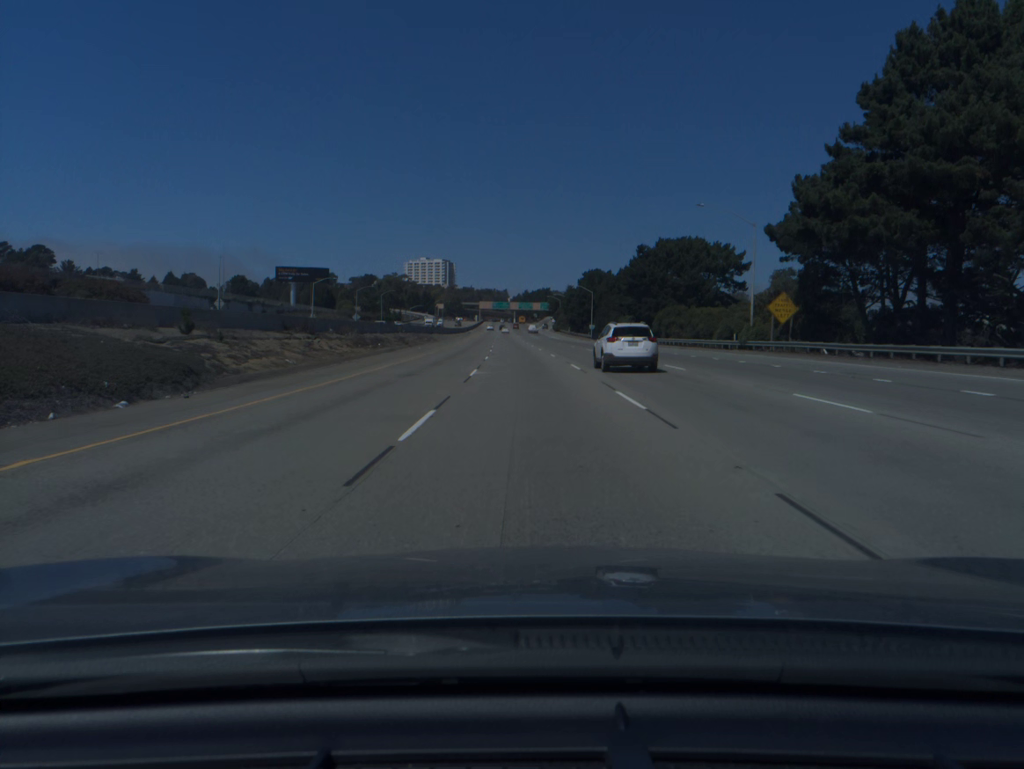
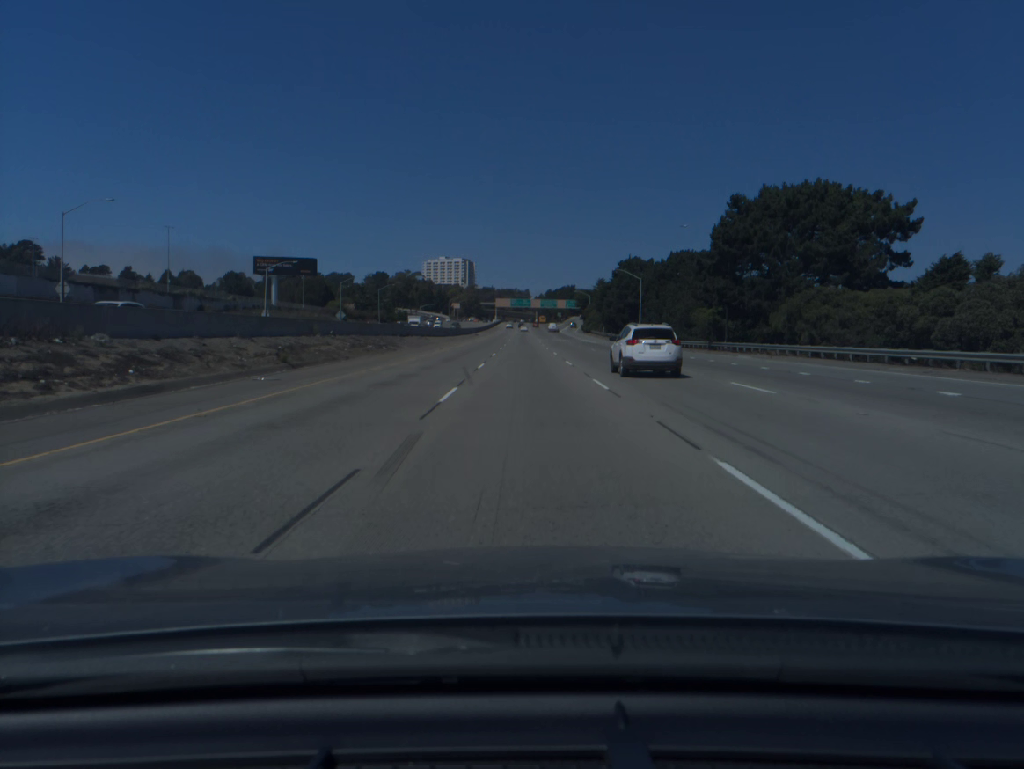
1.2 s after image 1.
(-0.6, +38.9) m; -2°
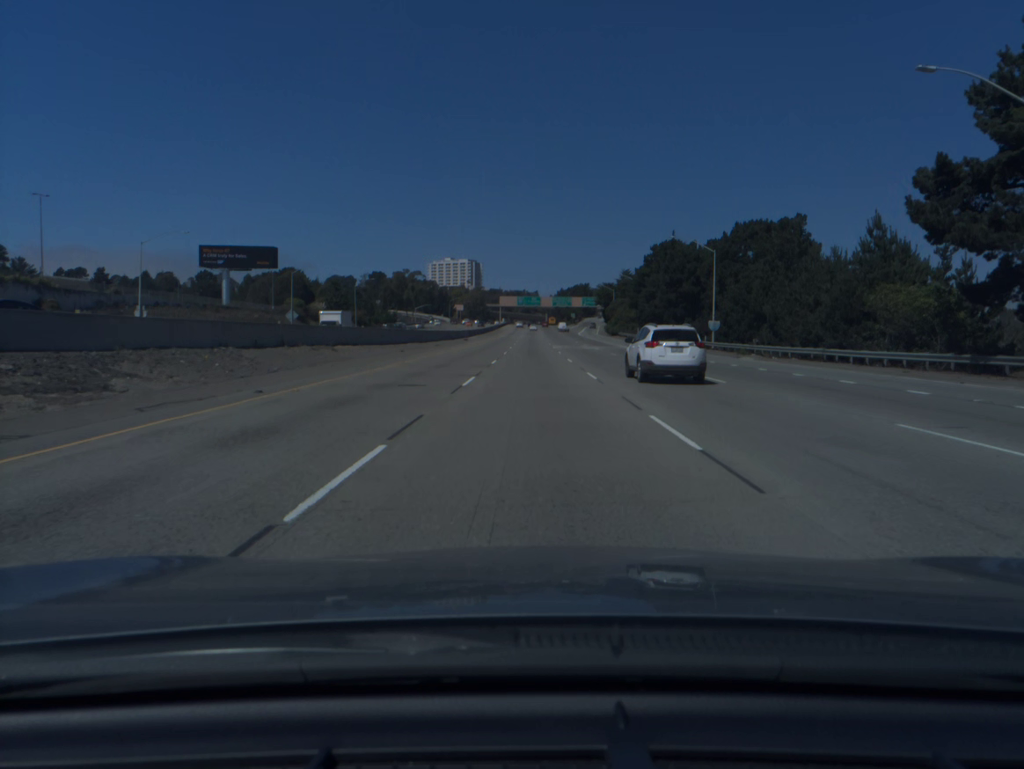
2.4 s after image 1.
(-0.3, +38.8) m; -1°
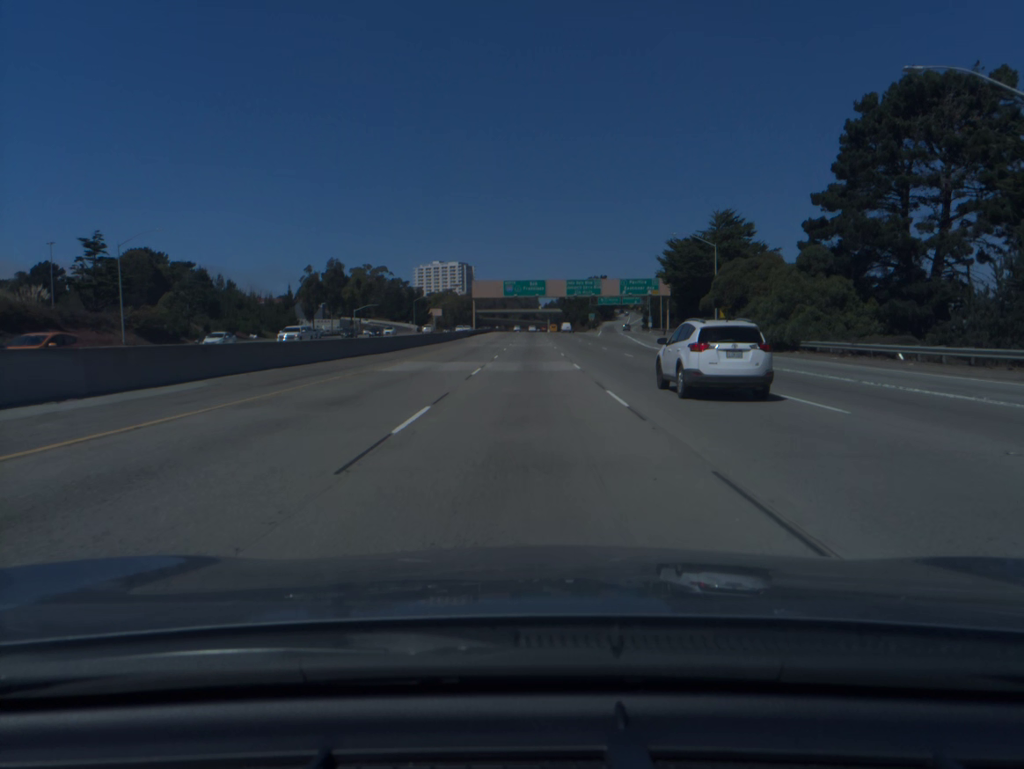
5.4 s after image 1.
(+0.2, +97.1) m; 0°
